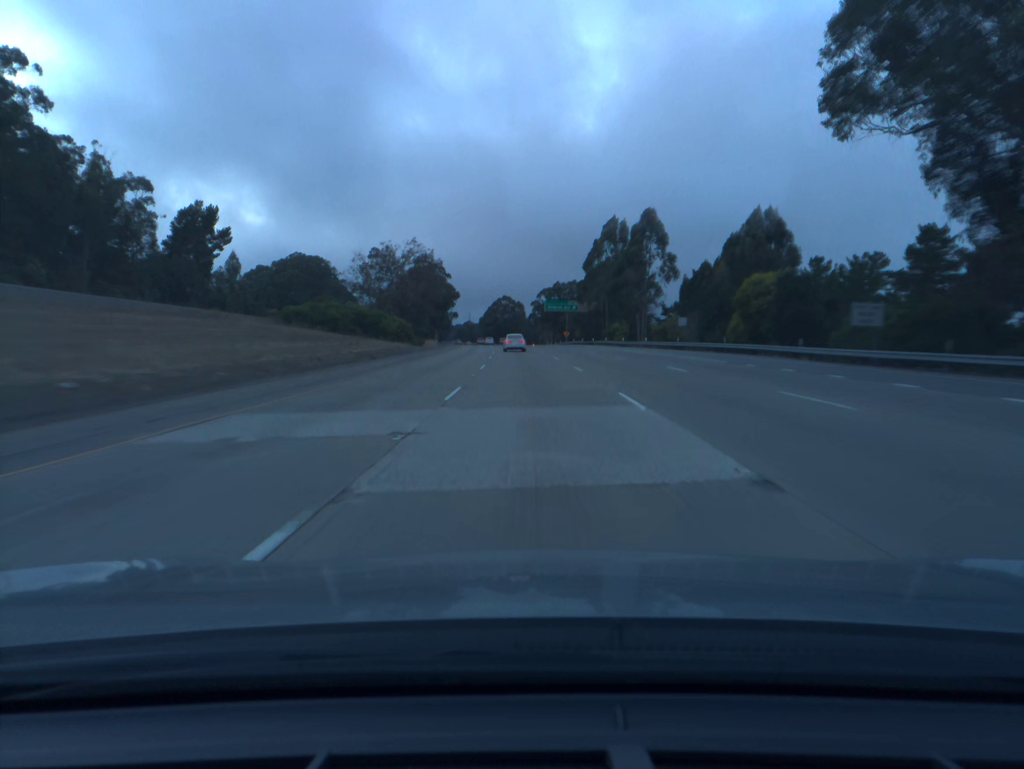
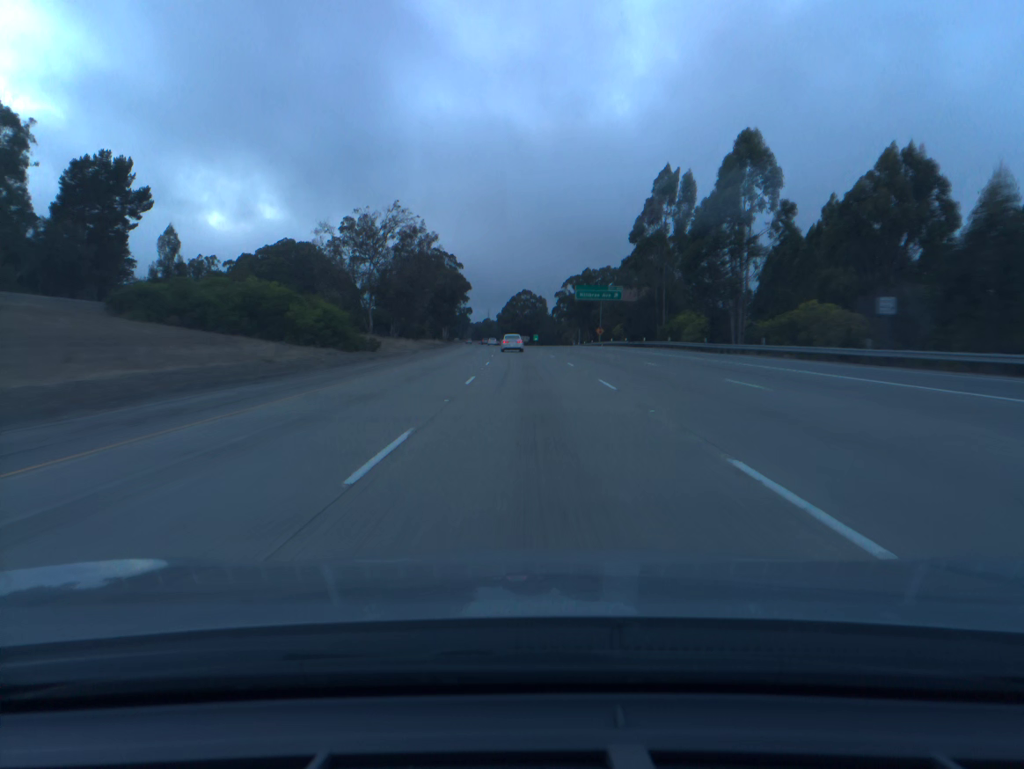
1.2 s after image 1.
(-0.5, +38.7) m; -2°
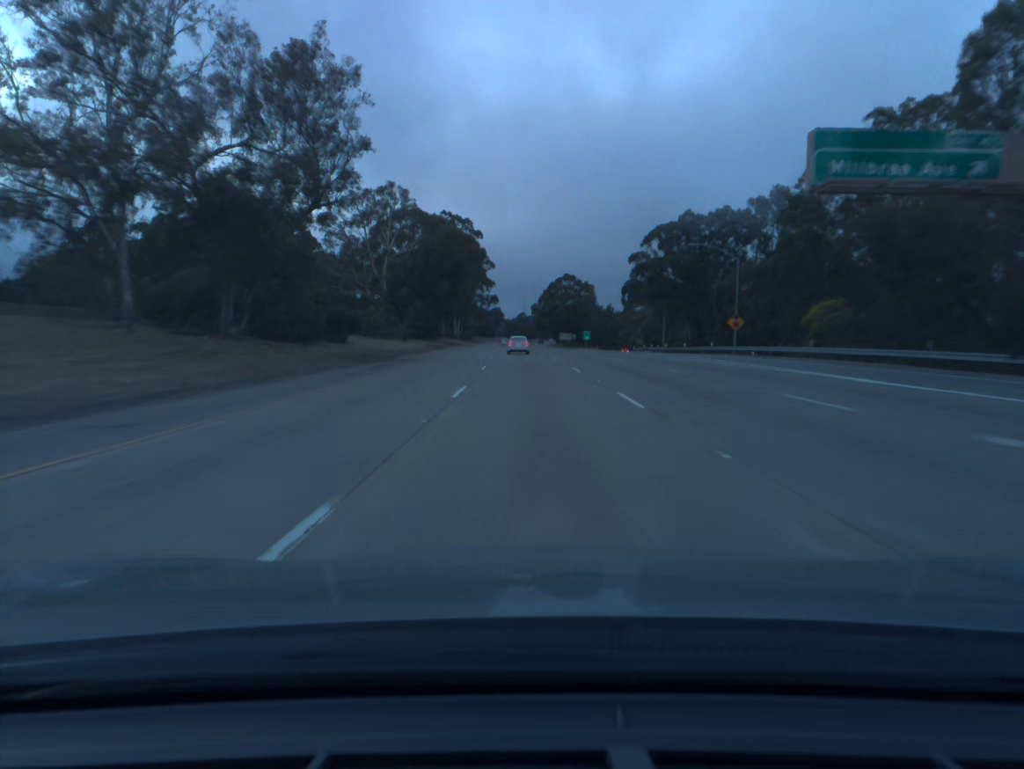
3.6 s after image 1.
(-1.9, +77.5) m; -3°
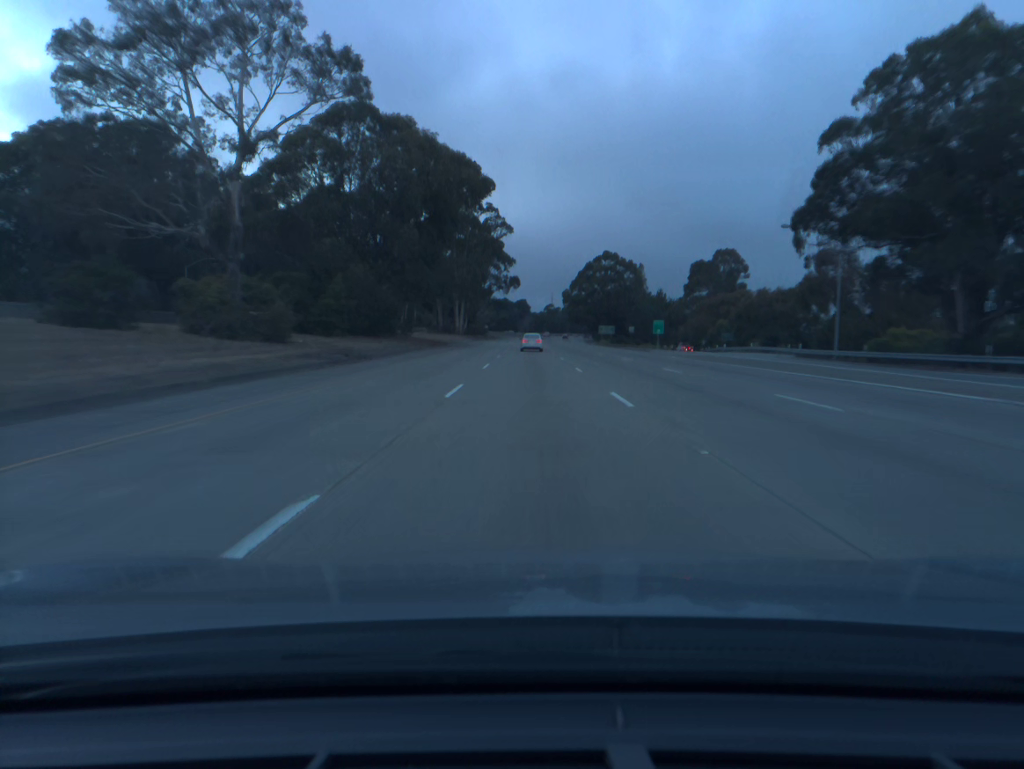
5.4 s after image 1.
(-1.0, +58.3) m; -2°
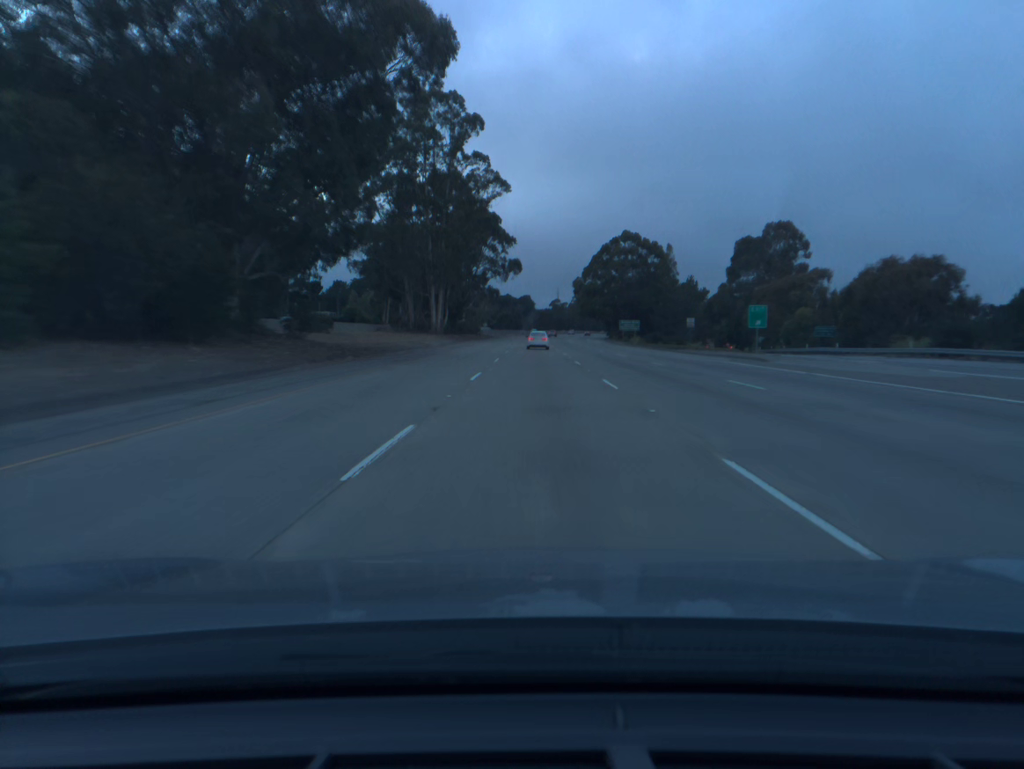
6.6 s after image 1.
(-0.2, +39.0) m; 0°
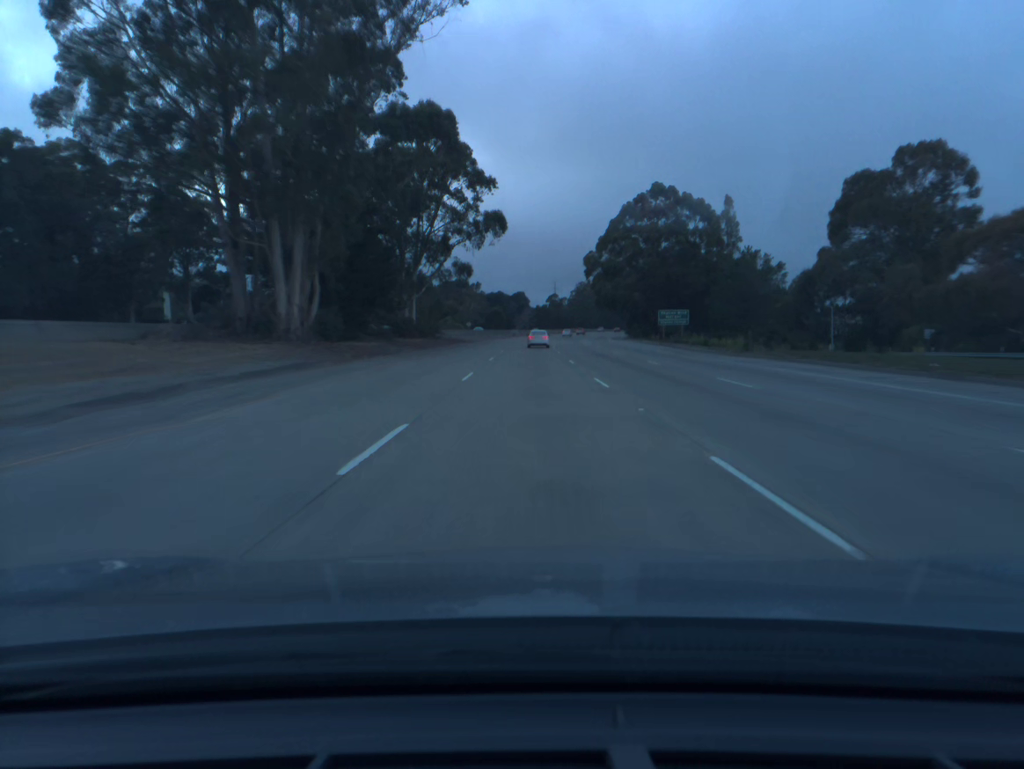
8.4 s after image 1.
(+0.2, +58.4) m; 0°
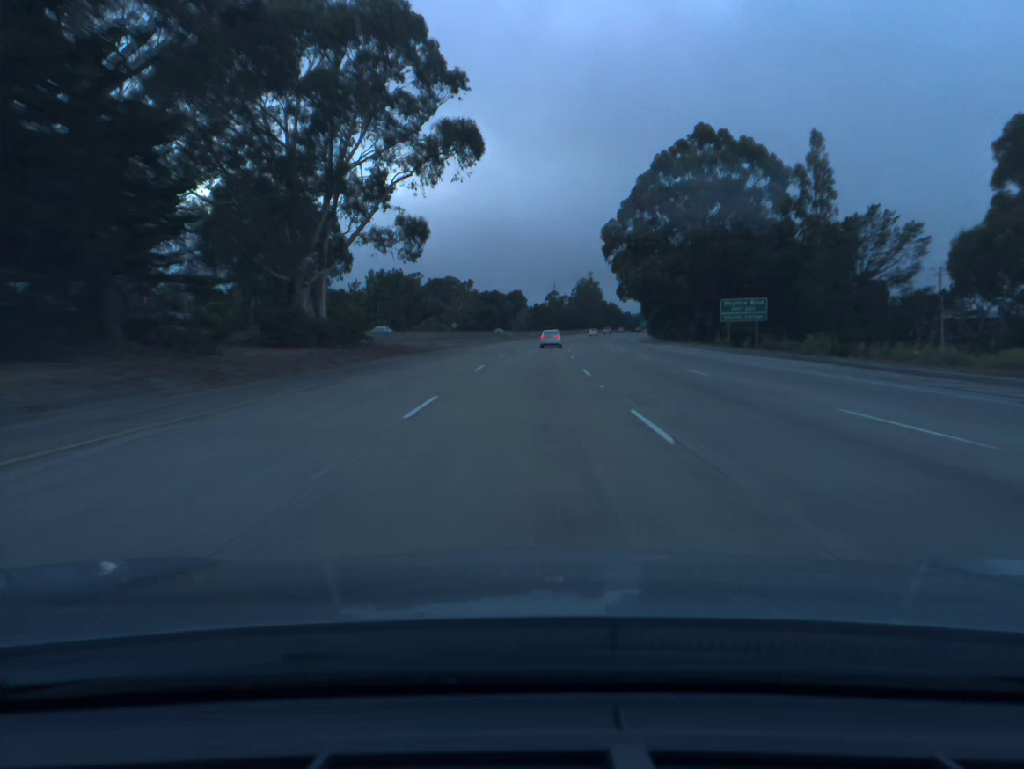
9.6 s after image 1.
(0.0, +38.8) m; 0°
